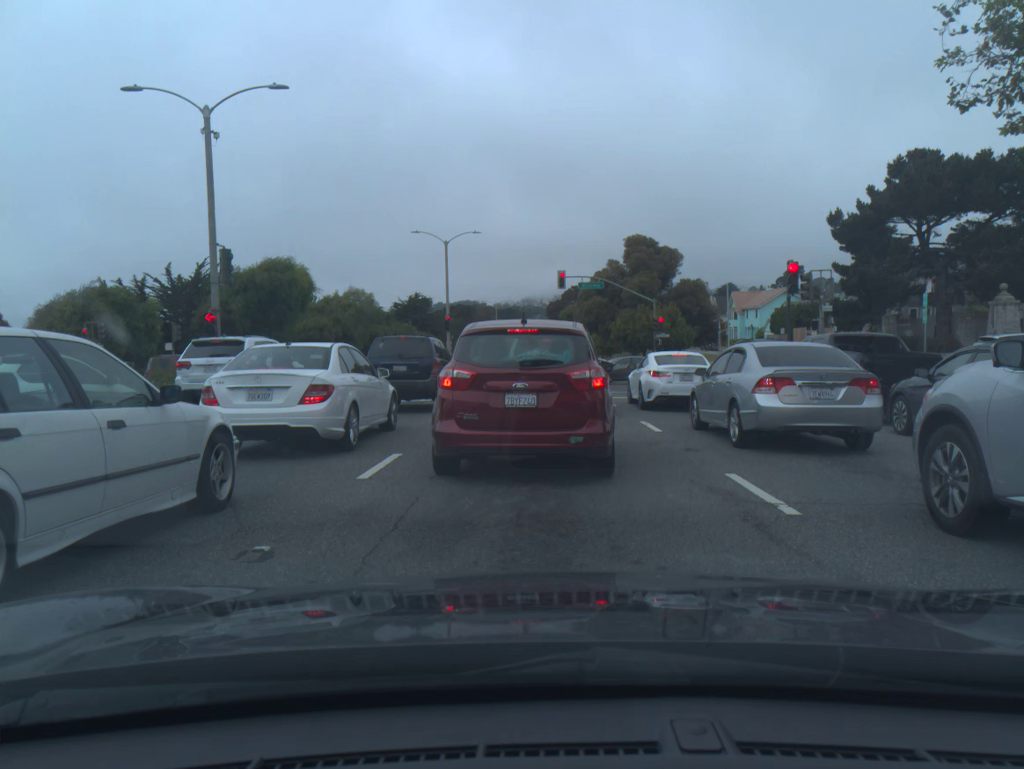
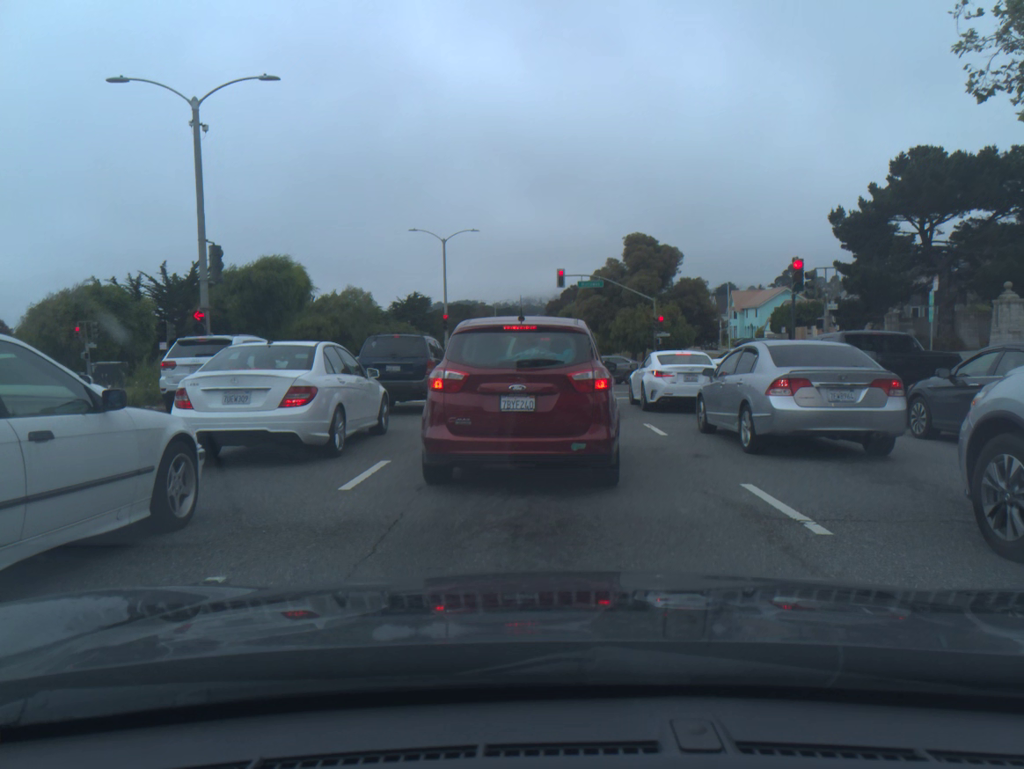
(0.0, +0.6) m; 0°
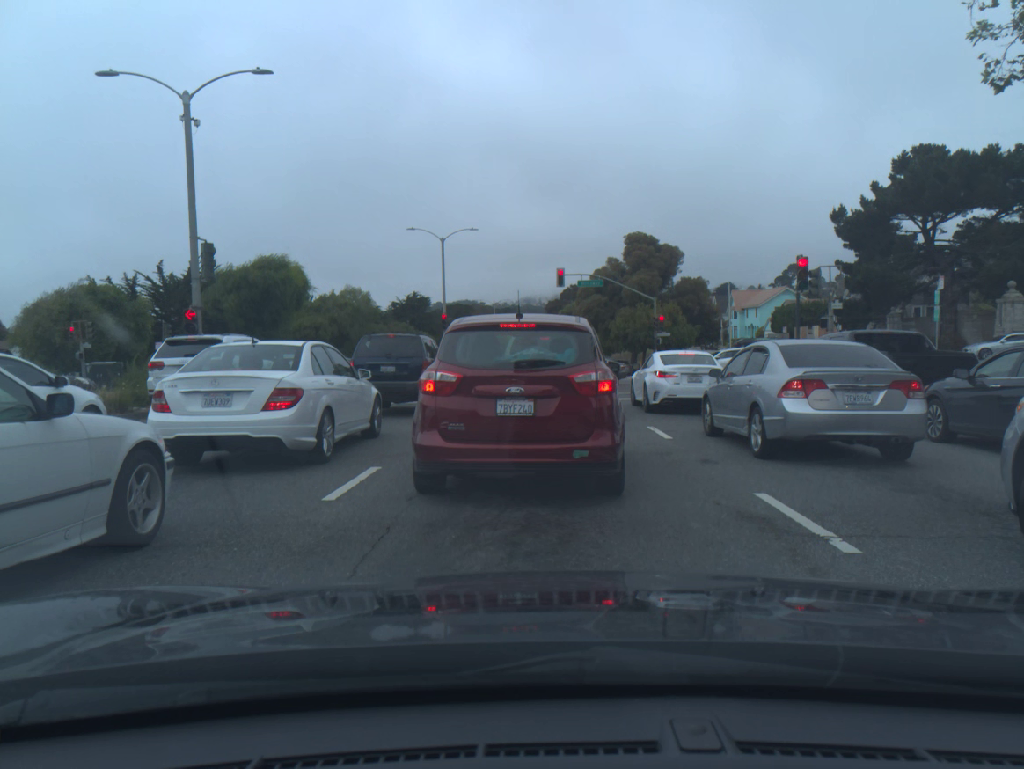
(0.0, +0.5) m; 0°
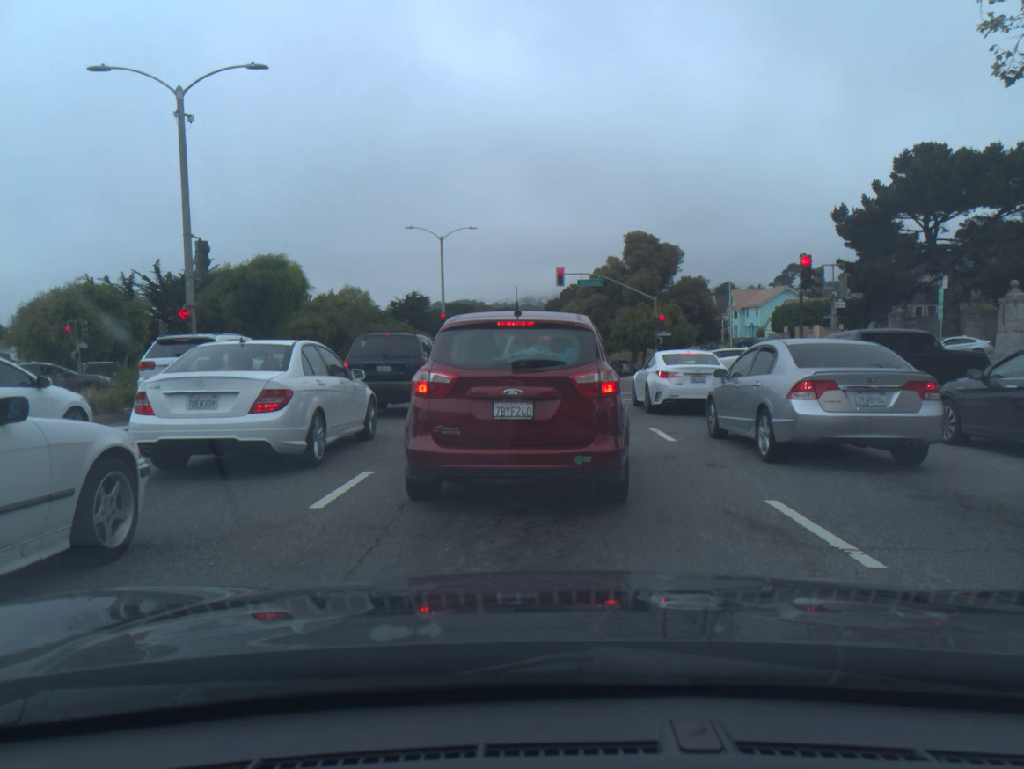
(0.0, +0.3) m; 0°
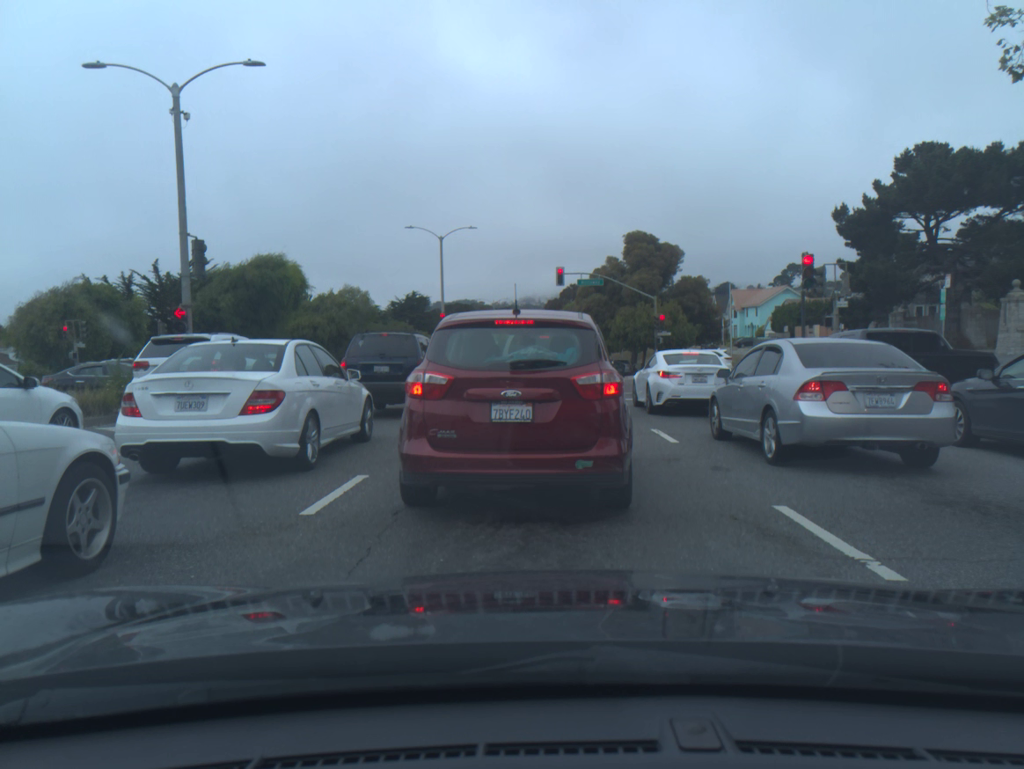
(0.0, +0.2) m; 0°
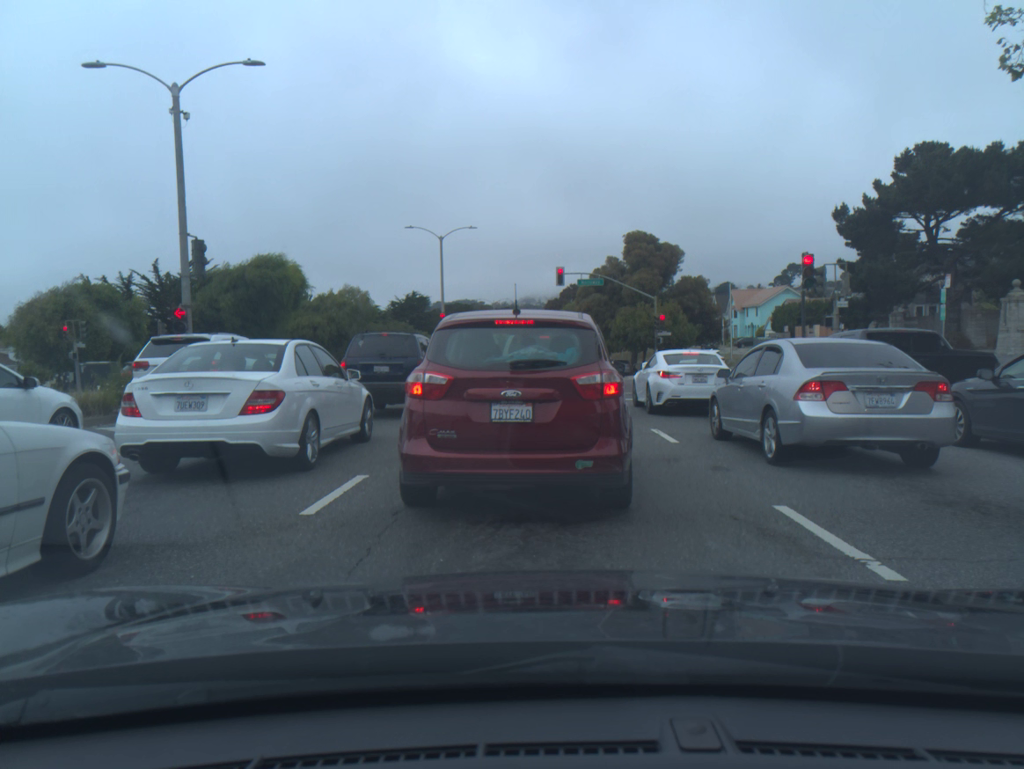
(0.0, 0.0) m; 0°
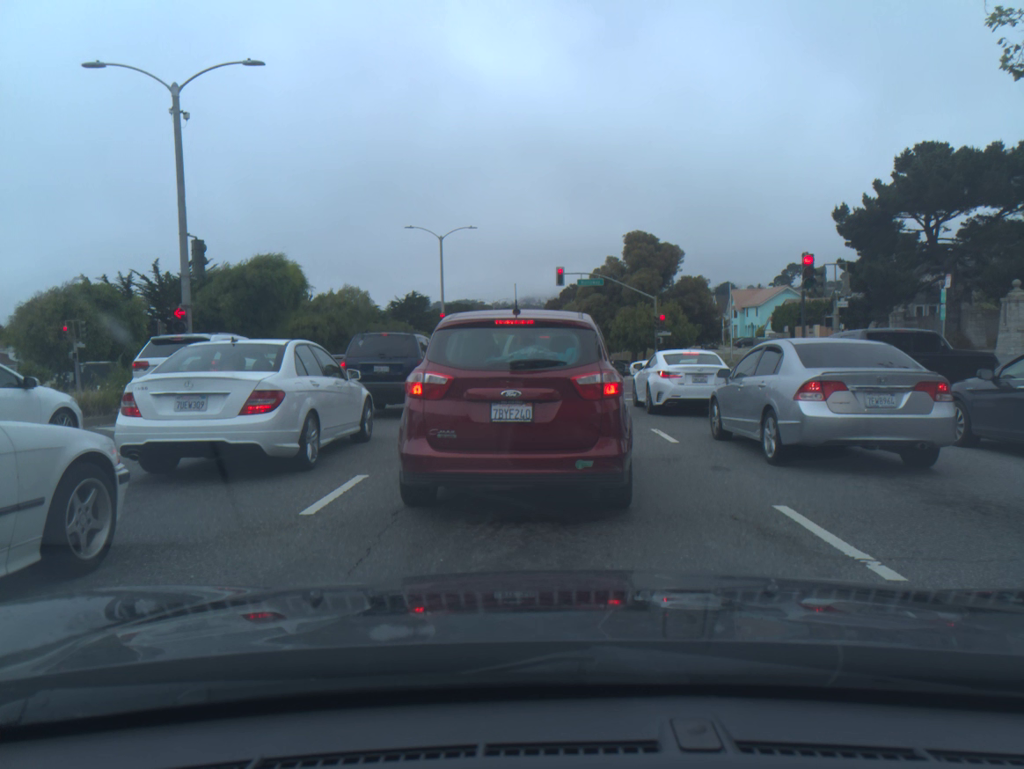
(0.0, 0.0) m; 0°
